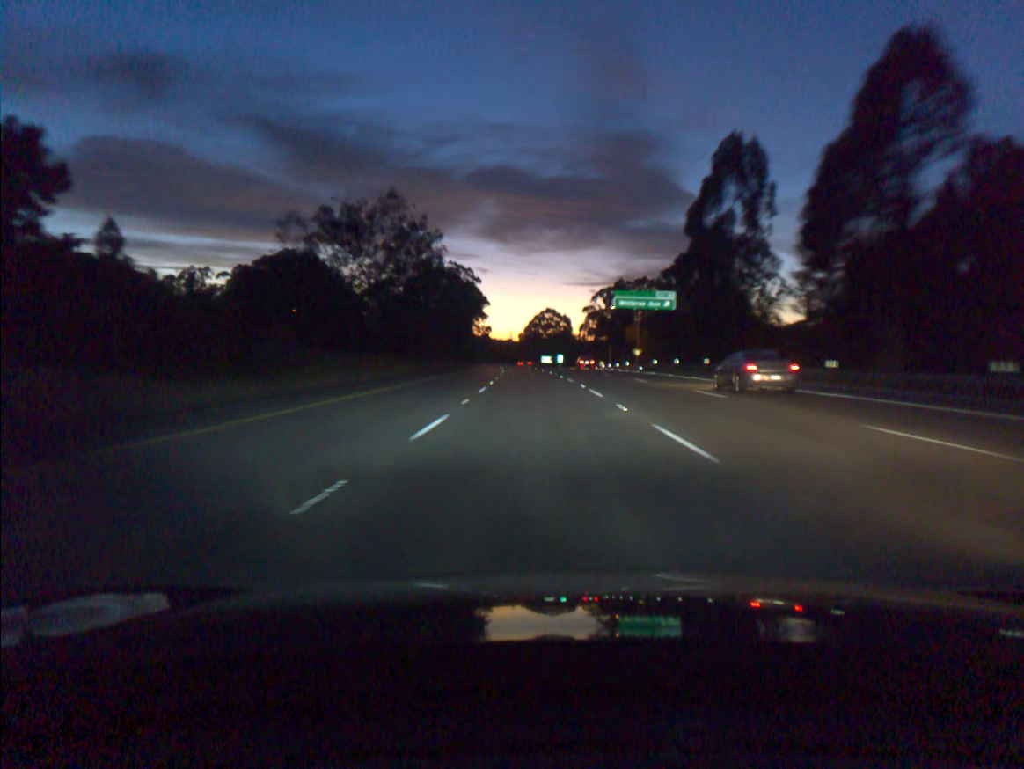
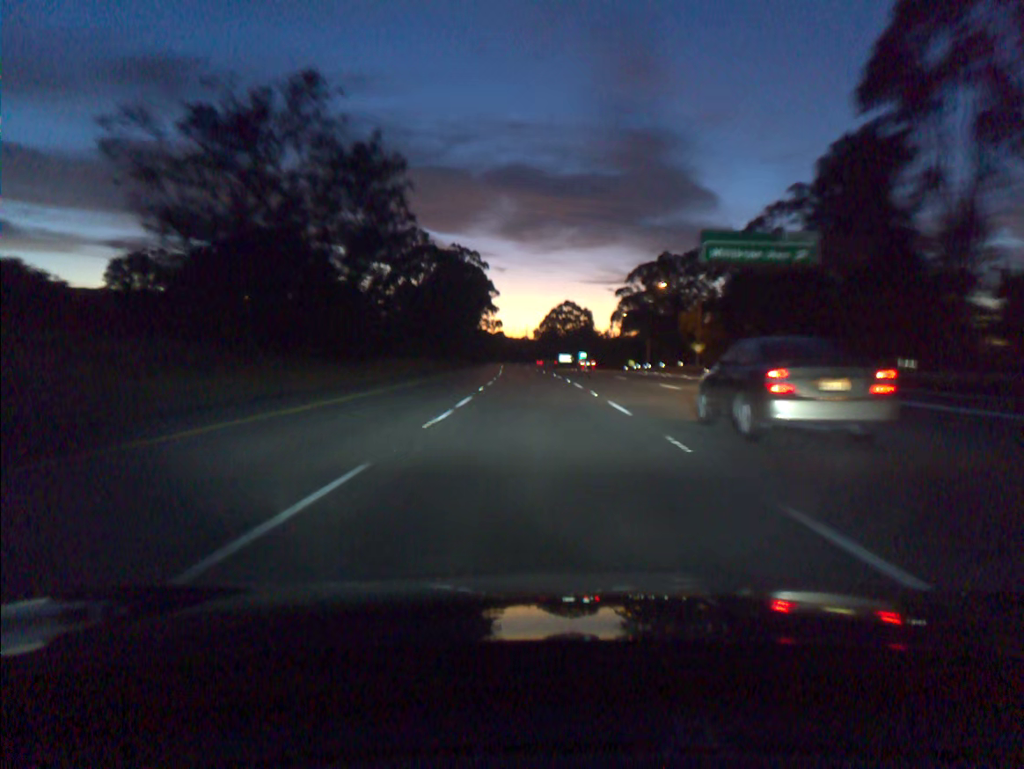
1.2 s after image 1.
(-0.4, +36.9) m; -1°
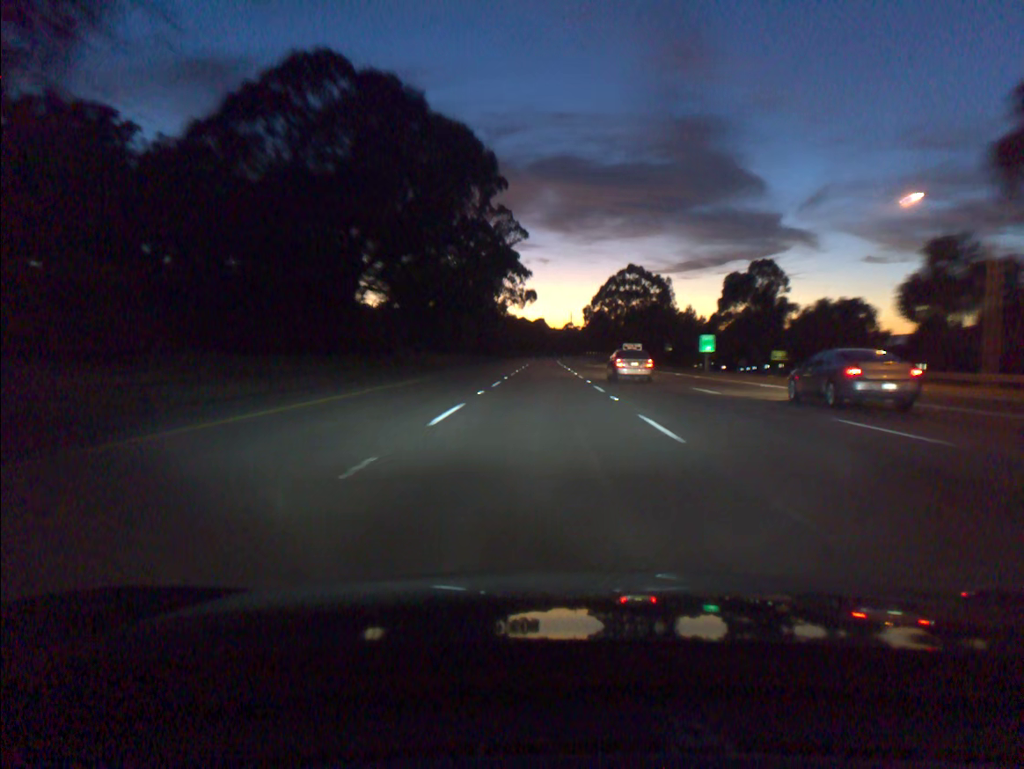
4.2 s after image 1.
(-2.5, +92.4) m; -3°
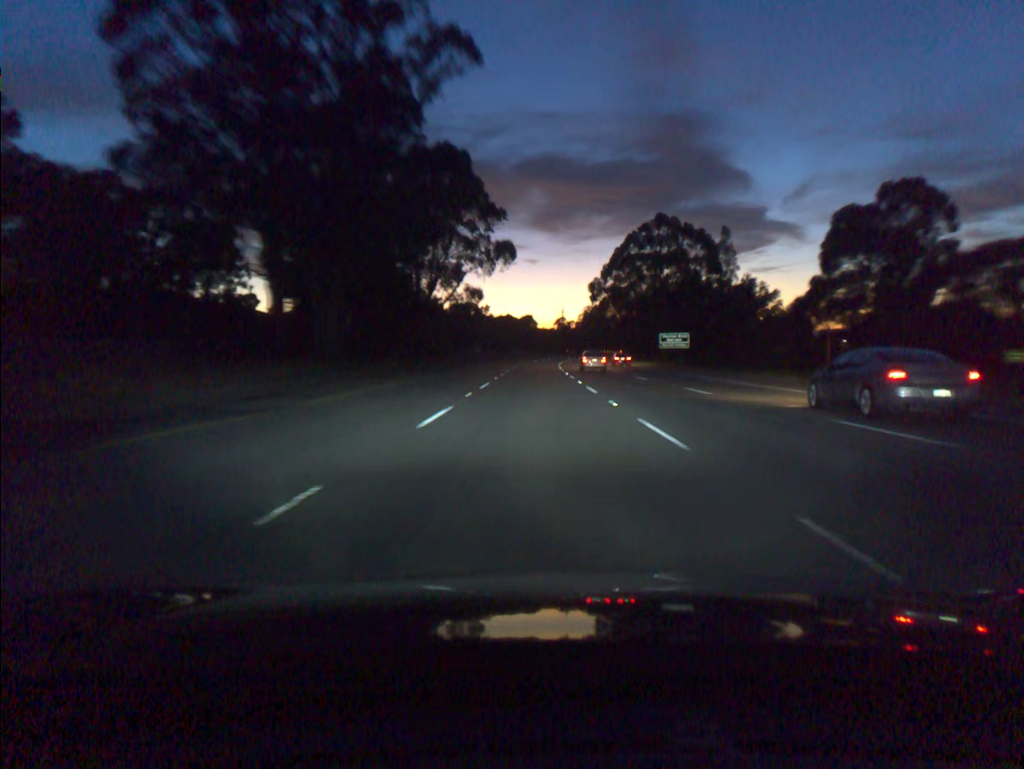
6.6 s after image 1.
(+0.5, +73.9) m; +1°
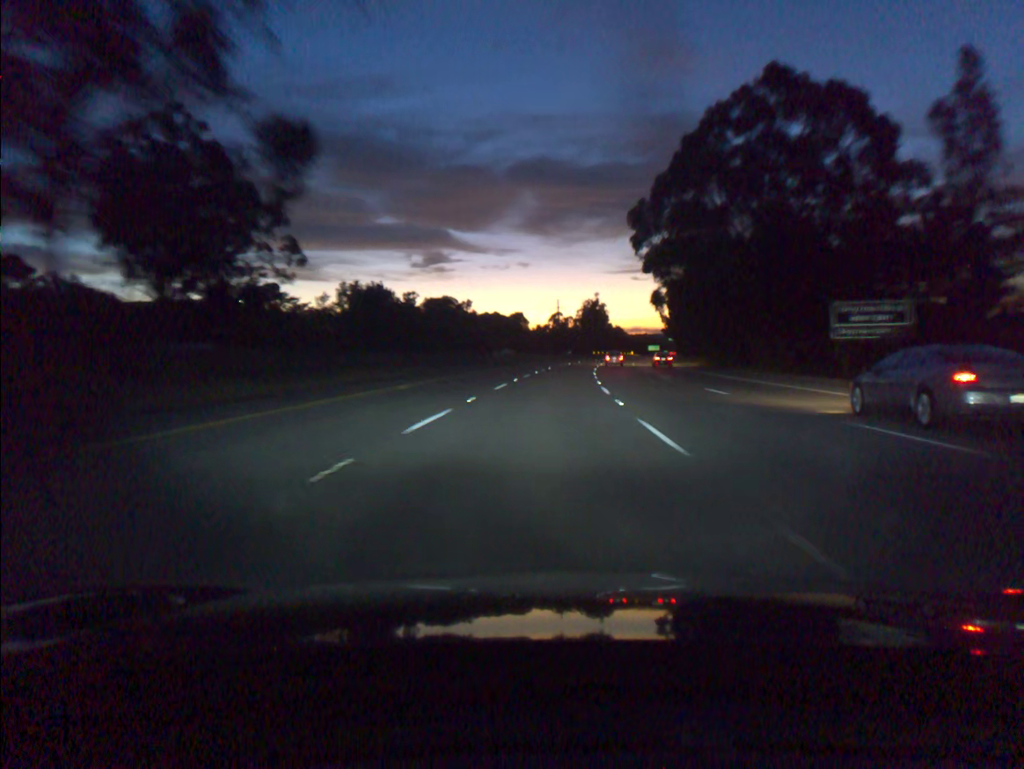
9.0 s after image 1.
(0.0, +73.5) m; 0°
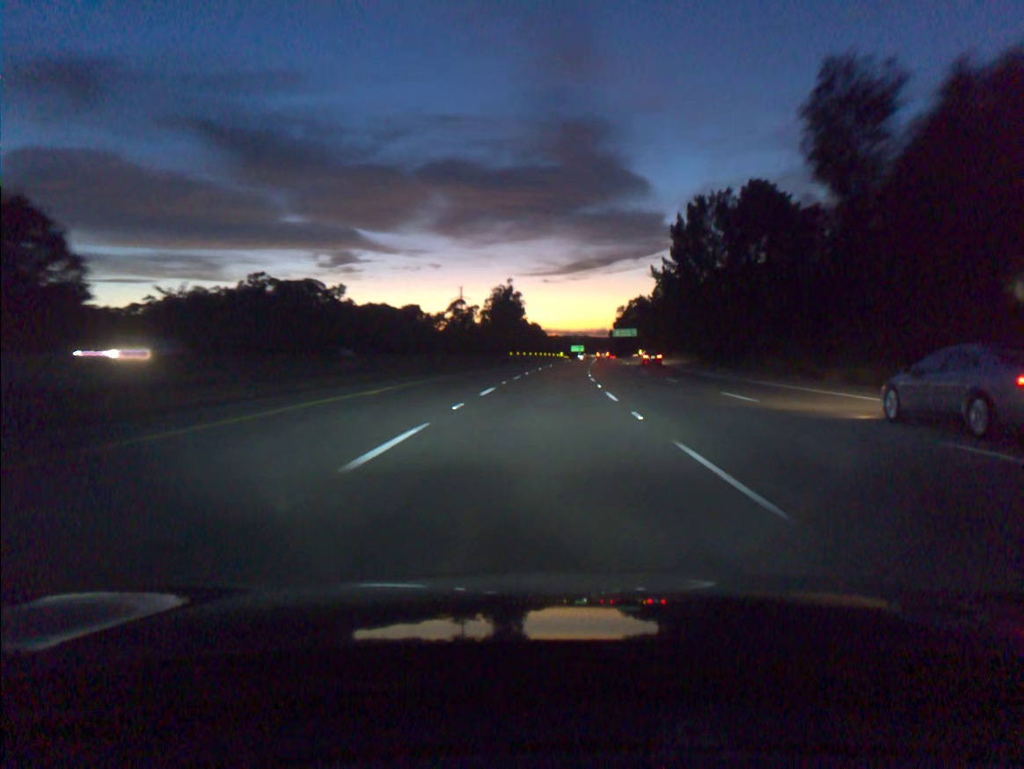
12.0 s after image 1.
(+4.9, +91.4) m; +6°
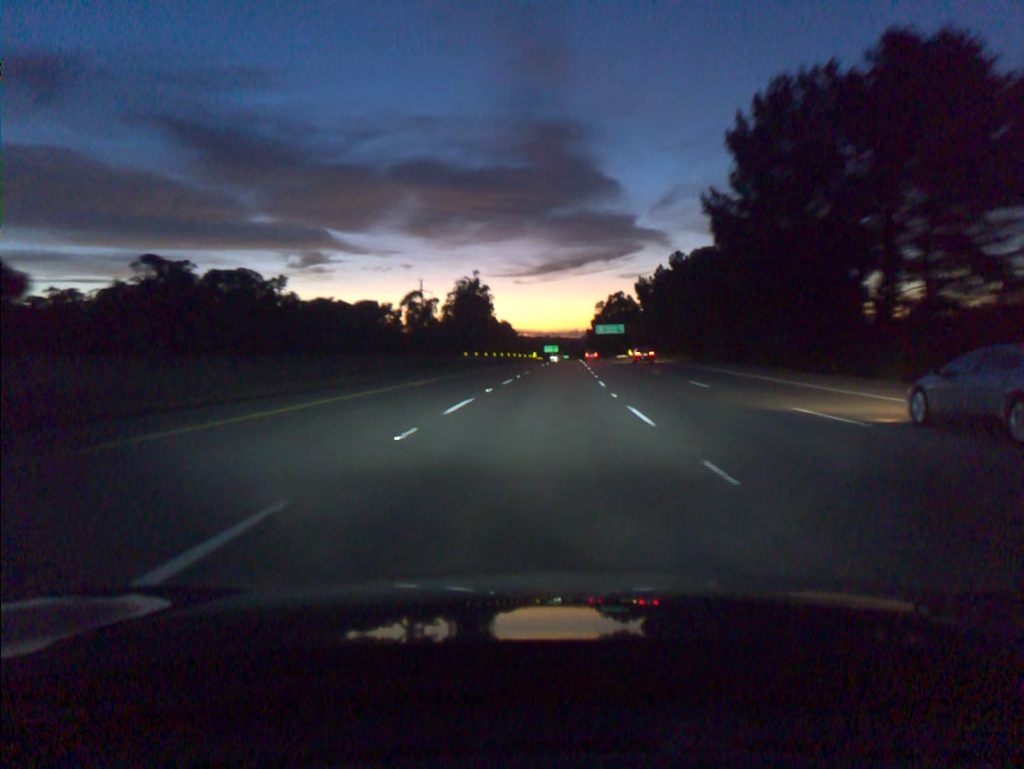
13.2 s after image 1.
(+0.7, +36.6) m; +2°
